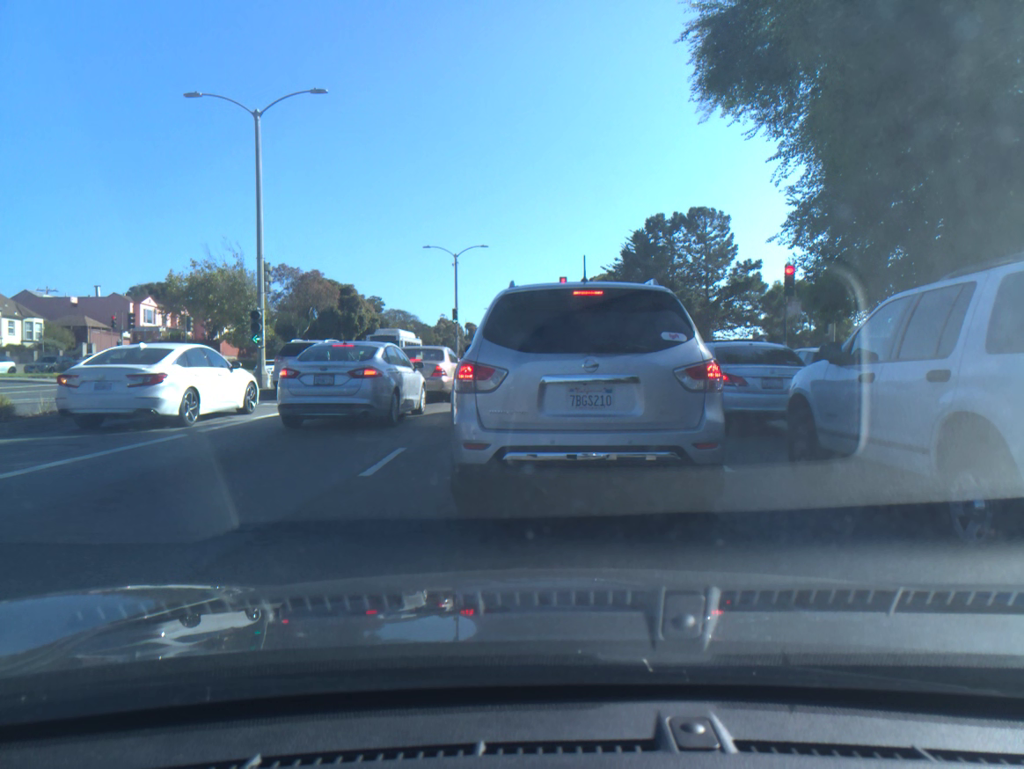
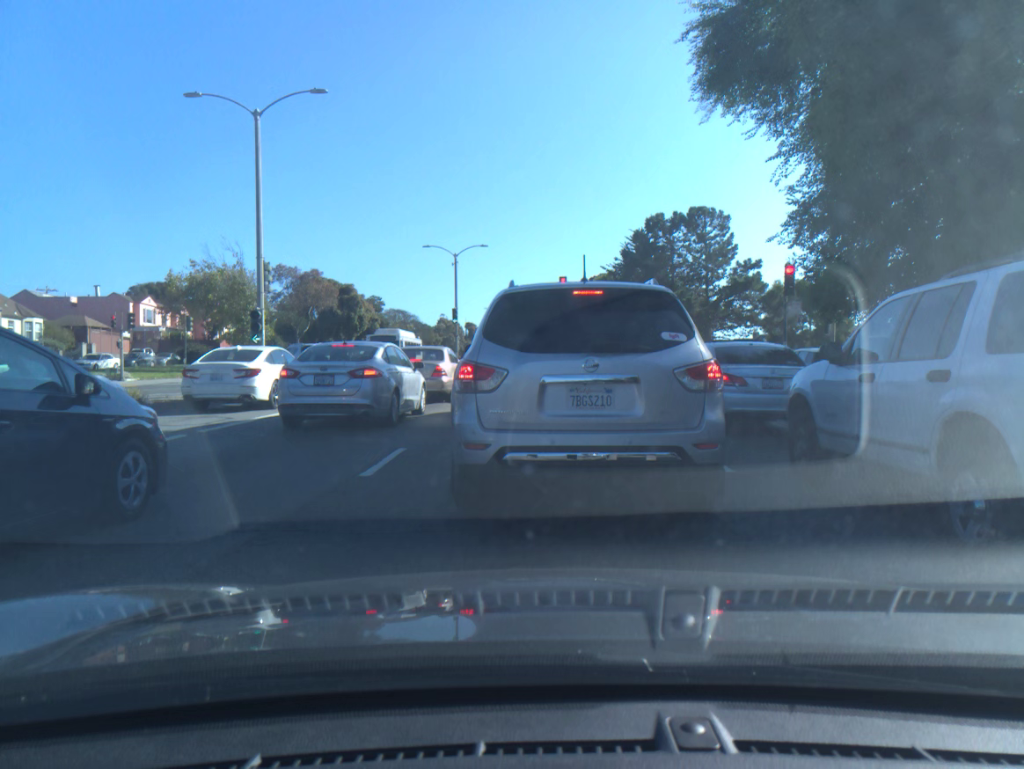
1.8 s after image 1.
(0.0, 0.0) m; 0°
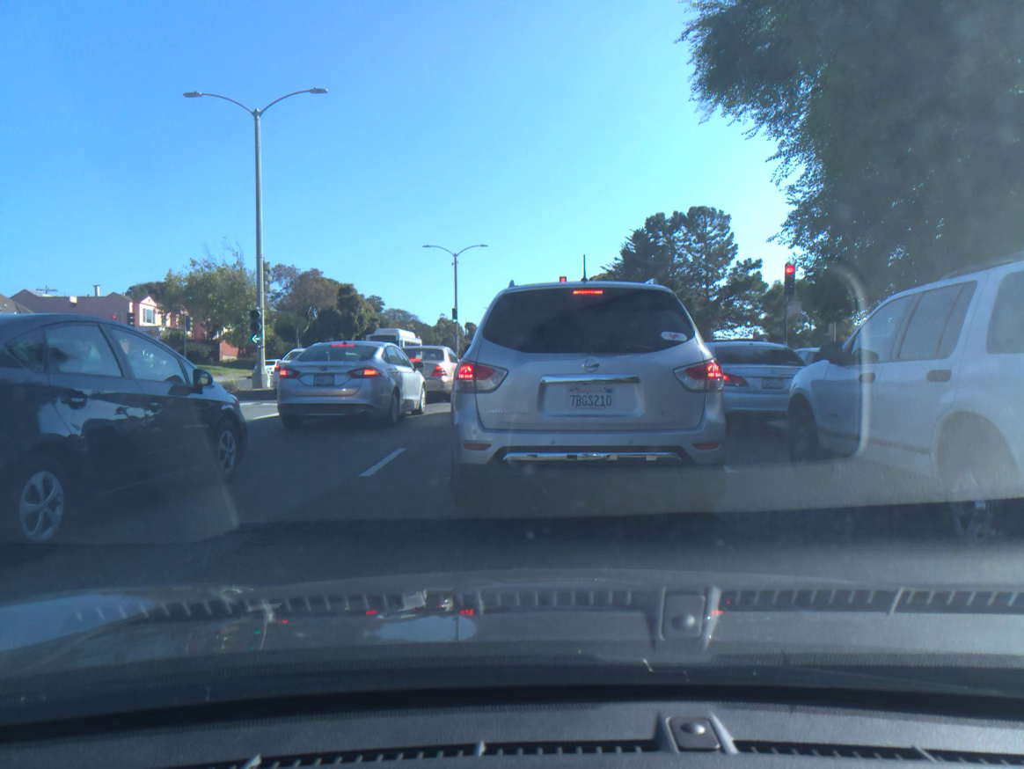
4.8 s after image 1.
(0.0, 0.0) m; 0°
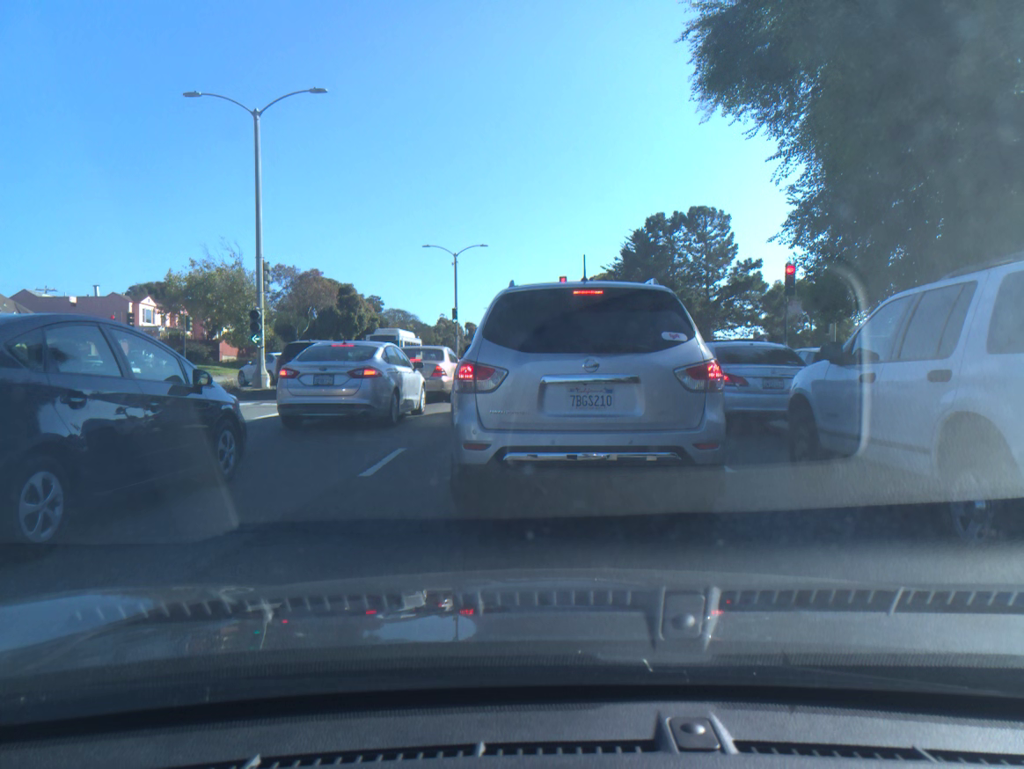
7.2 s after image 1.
(0.0, 0.0) m; 0°
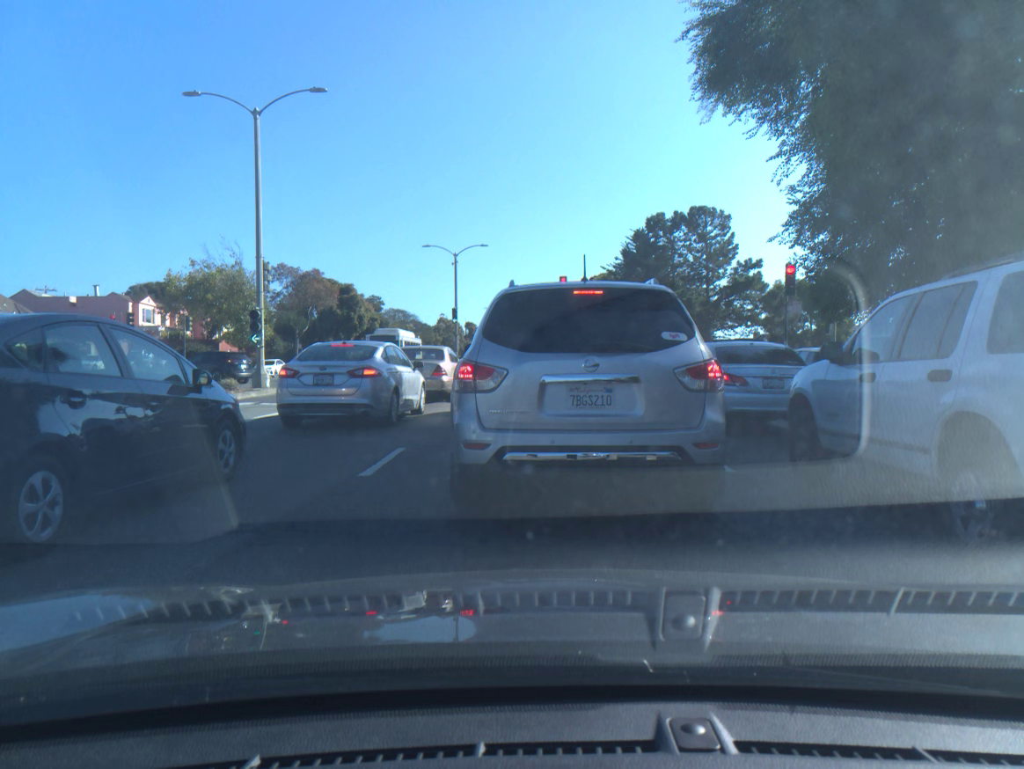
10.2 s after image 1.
(0.0, 0.0) m; 0°
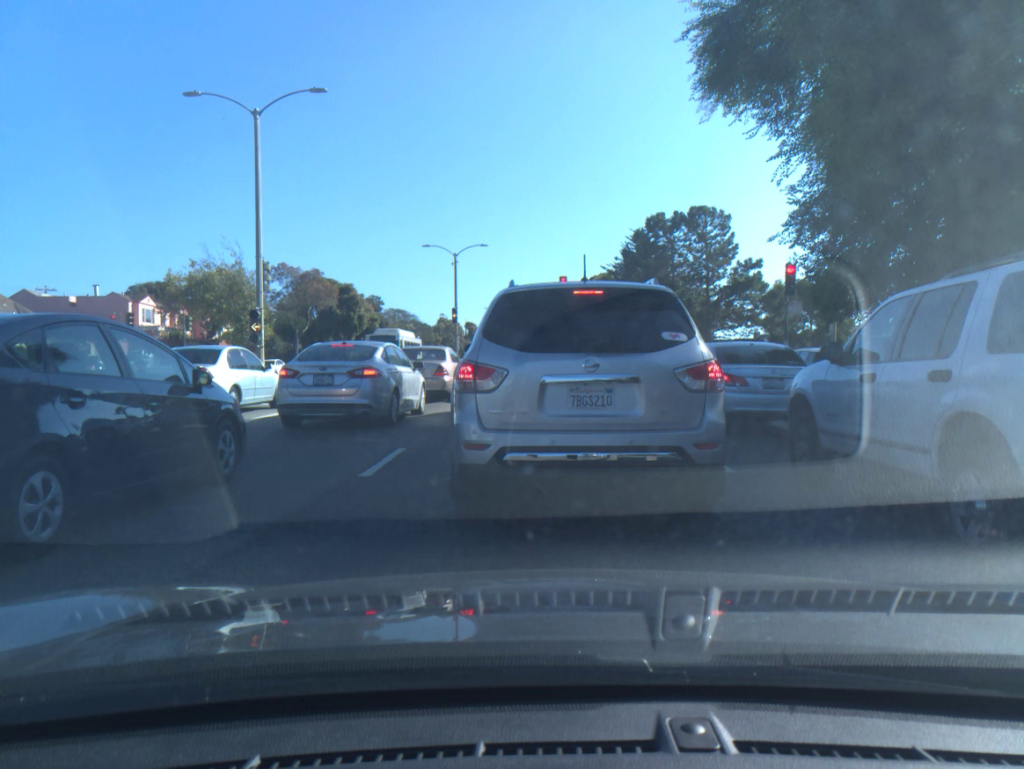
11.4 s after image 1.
(0.0, 0.0) m; 0°
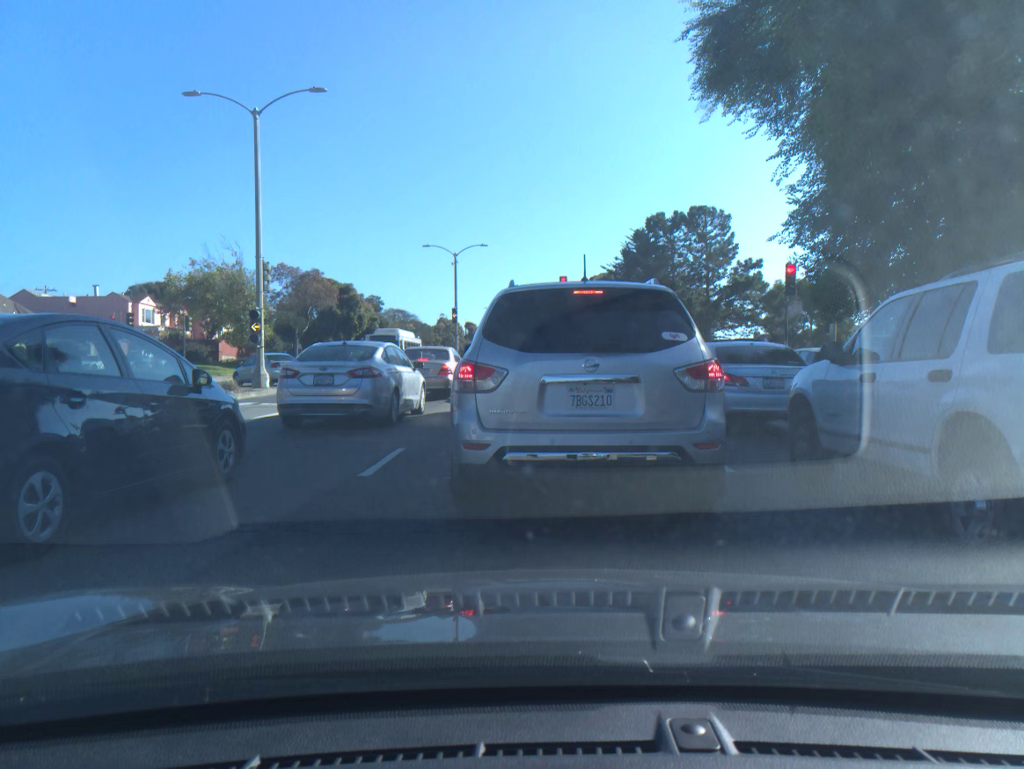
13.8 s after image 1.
(0.0, 0.0) m; 0°
